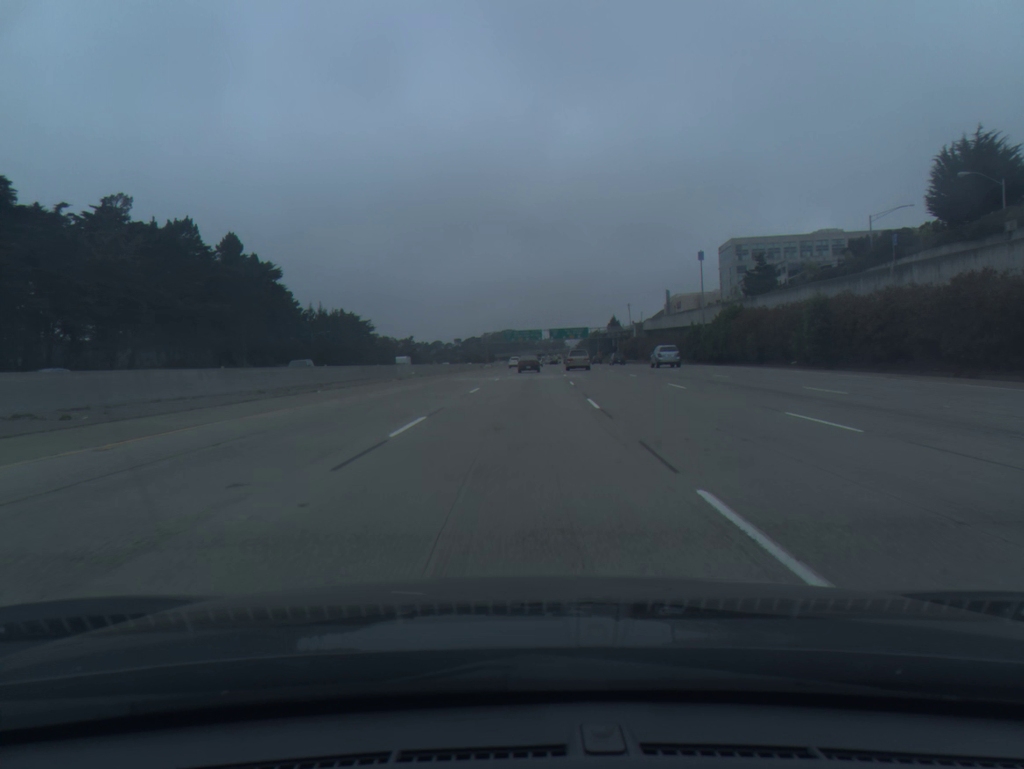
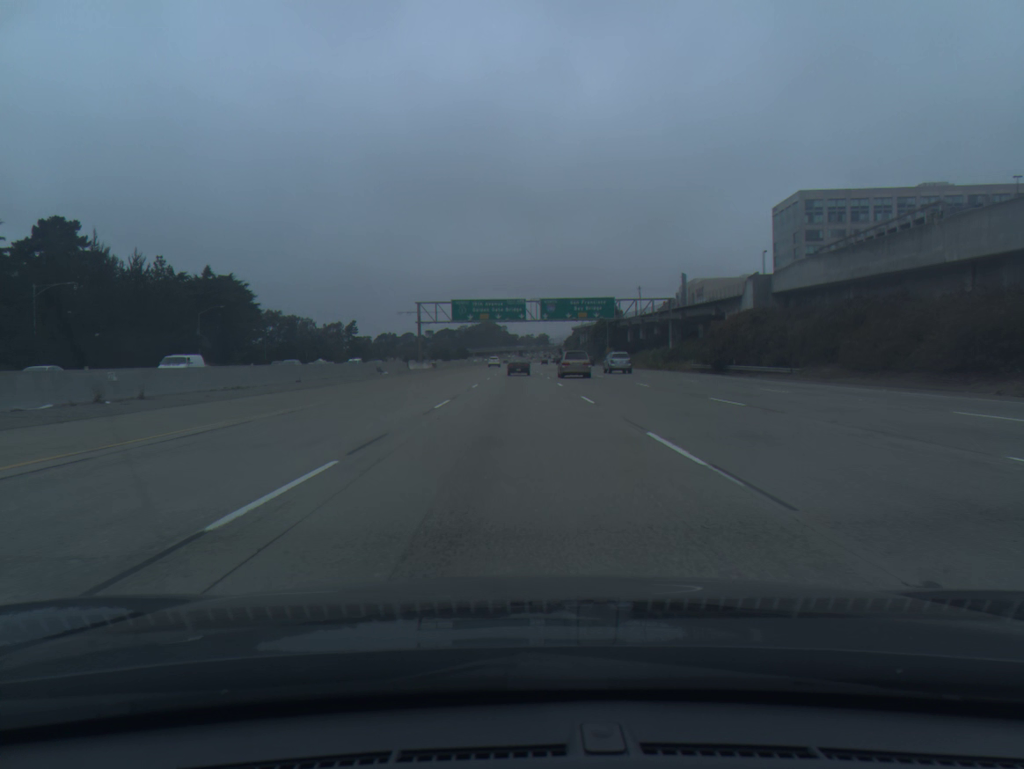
(+2.7, +93.8) m; +1°
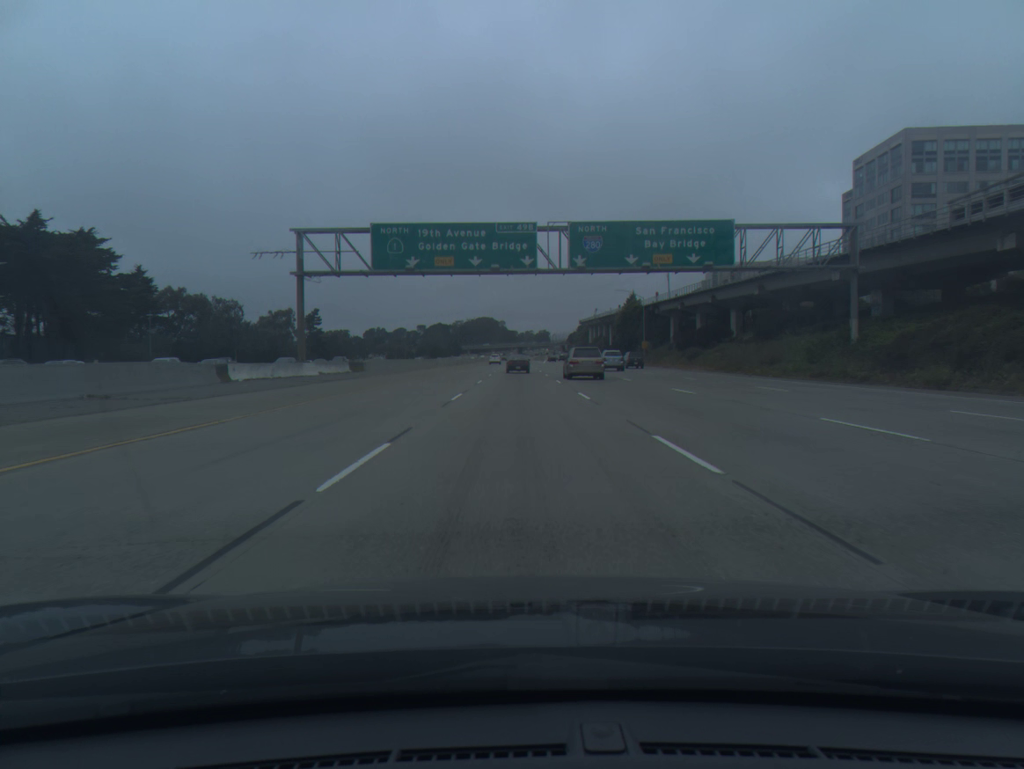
(-0.2, +56.7) m; 0°
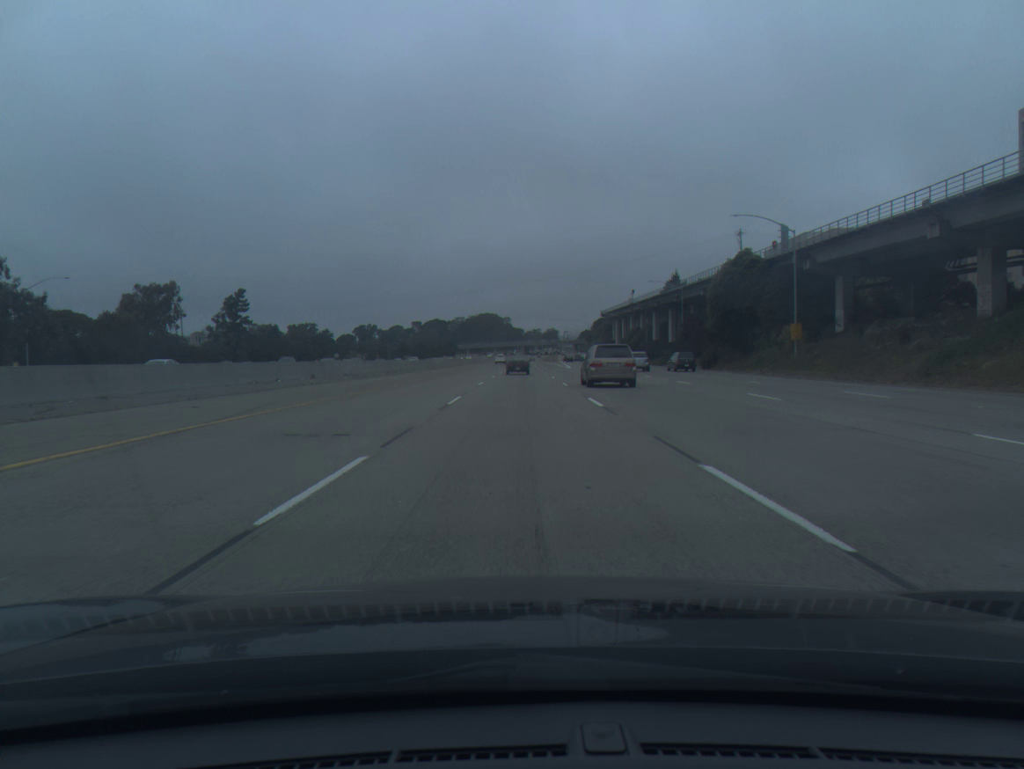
(-0.1, +74.5) m; 0°
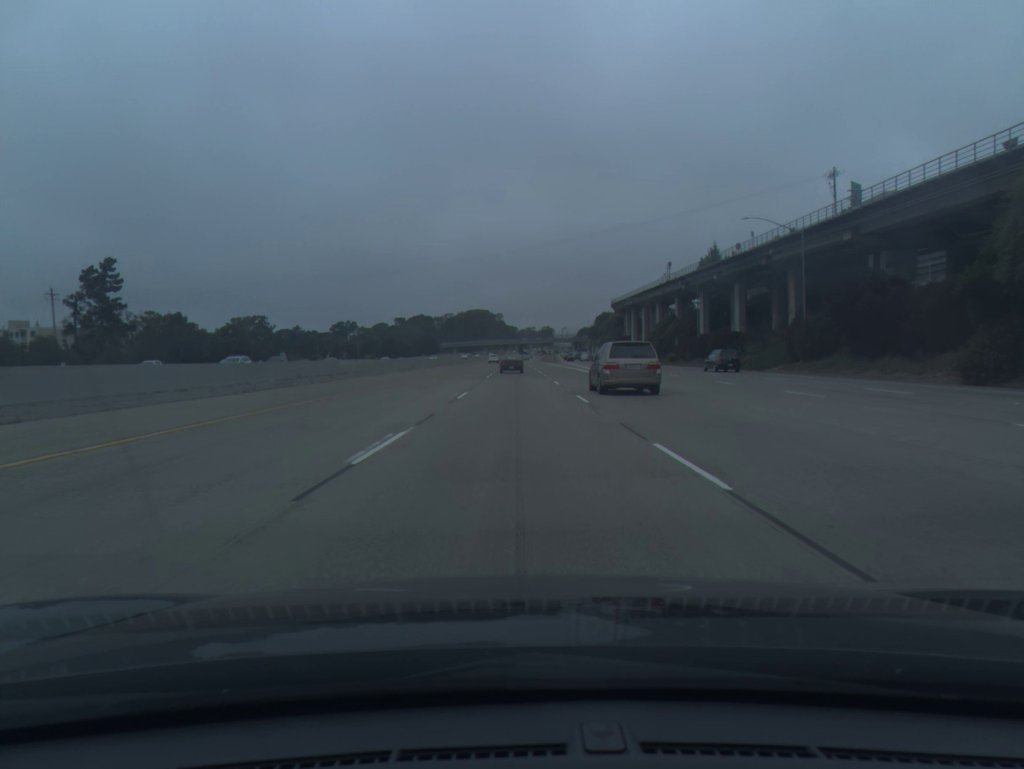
(+0.2, +55.0) m; 0°
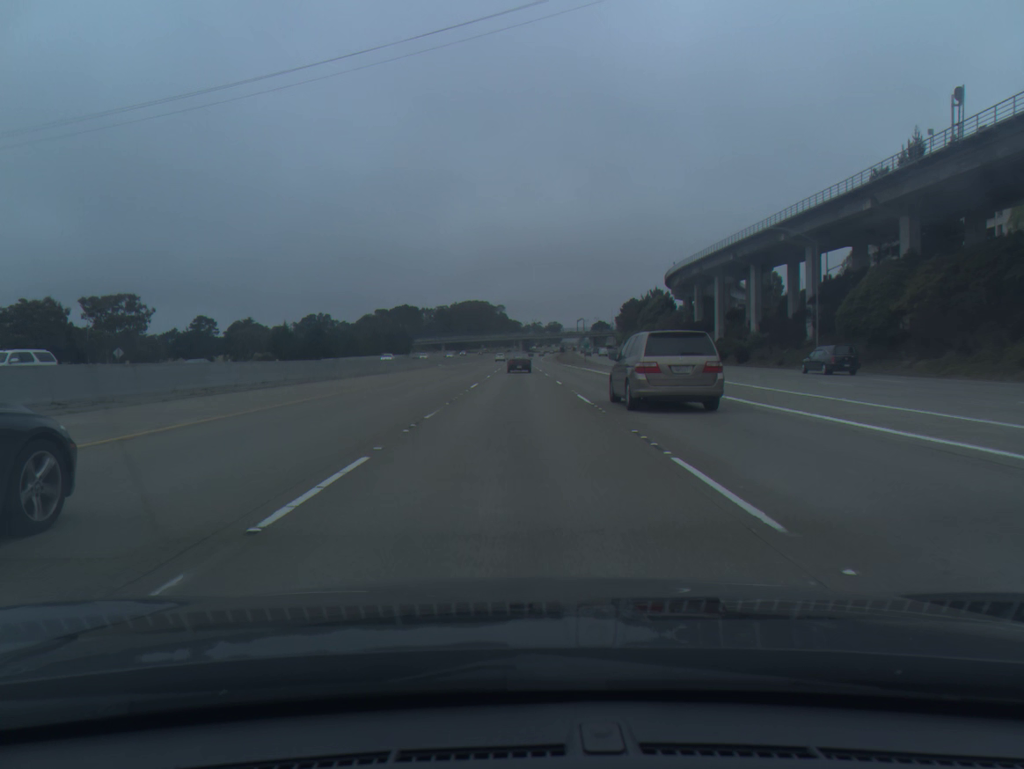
(-0.4, +90.7) m; 0°
